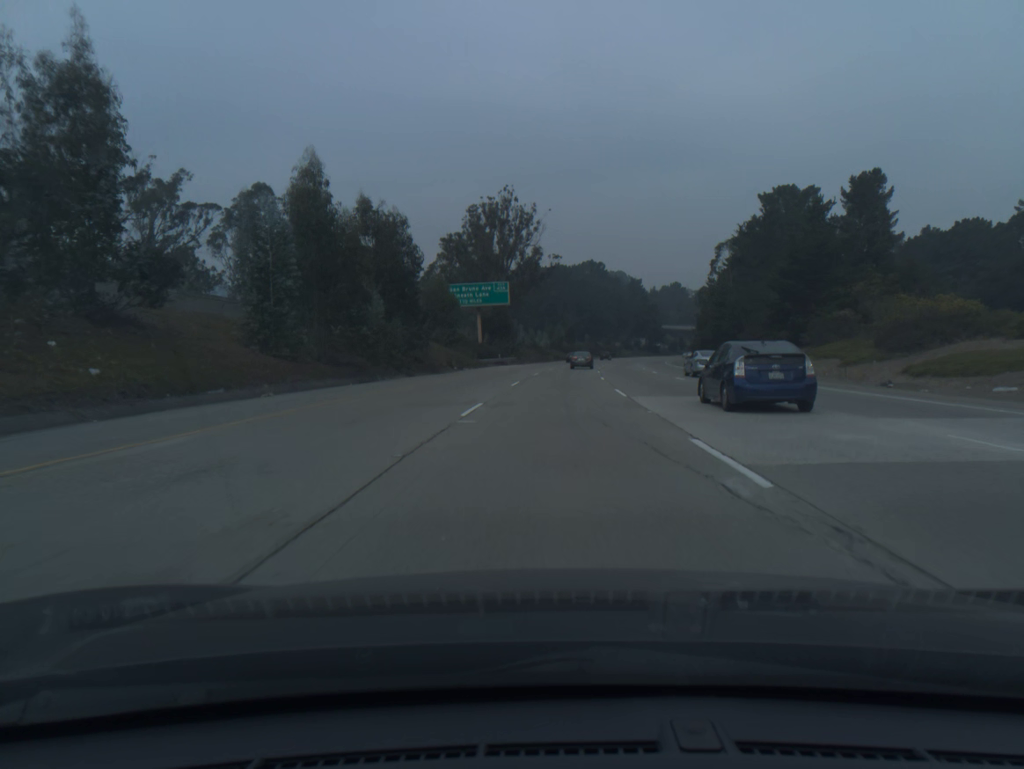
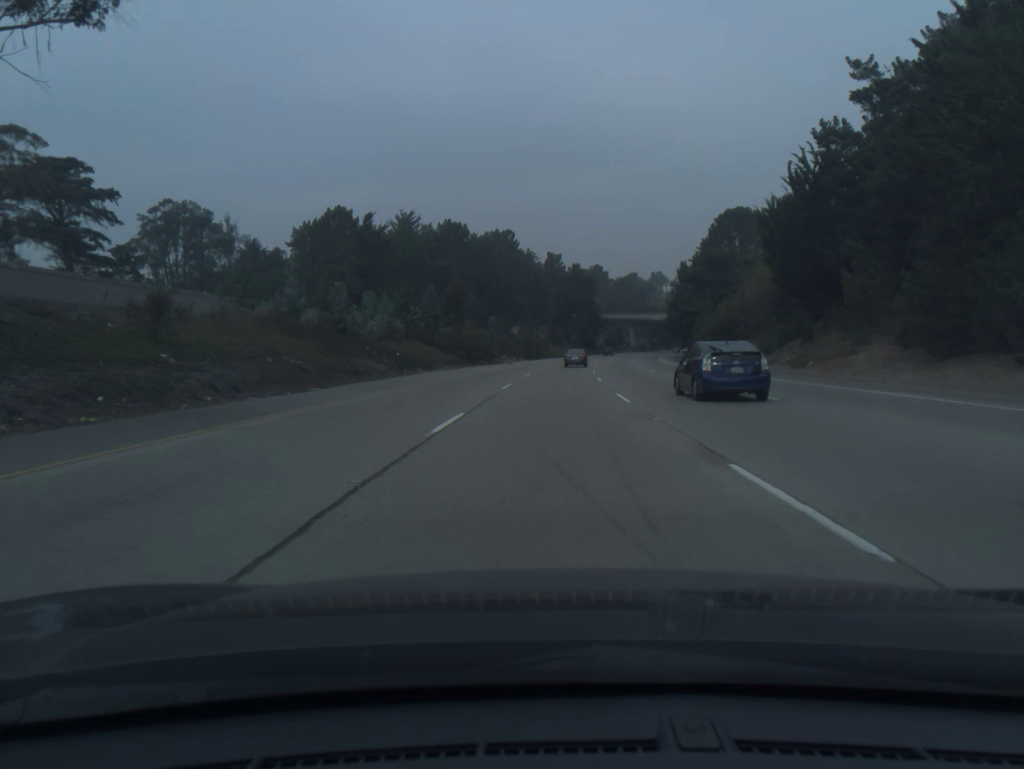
(+5.2, +90.4) m; +7°
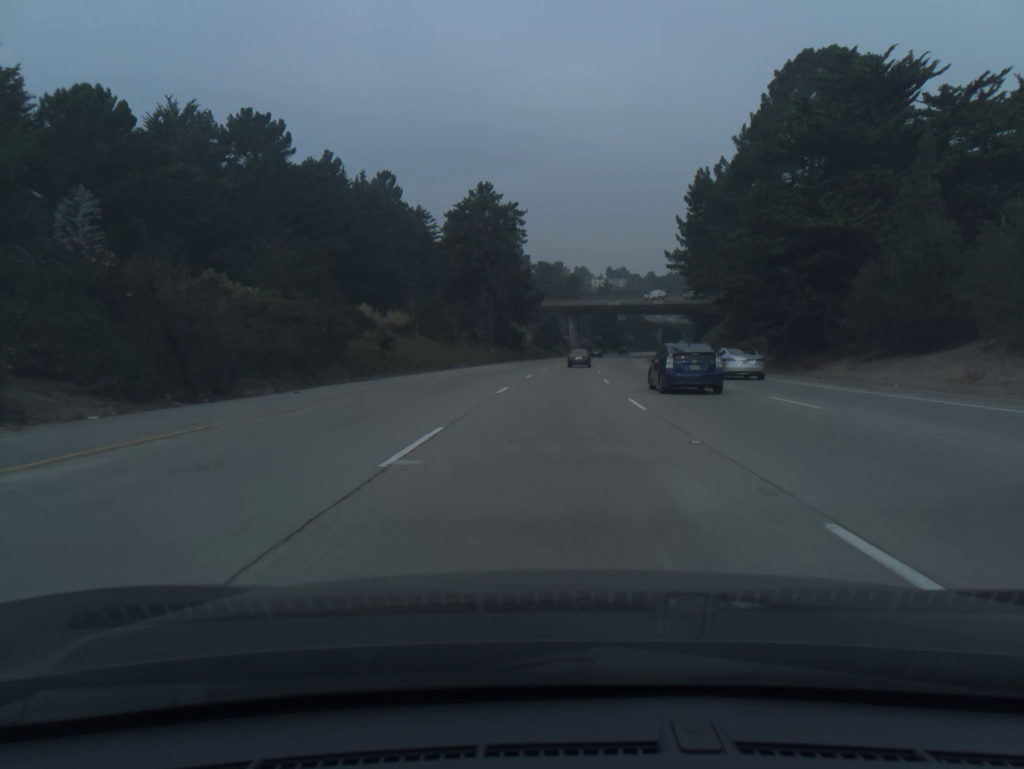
(+4.6, +90.5) m; +6°
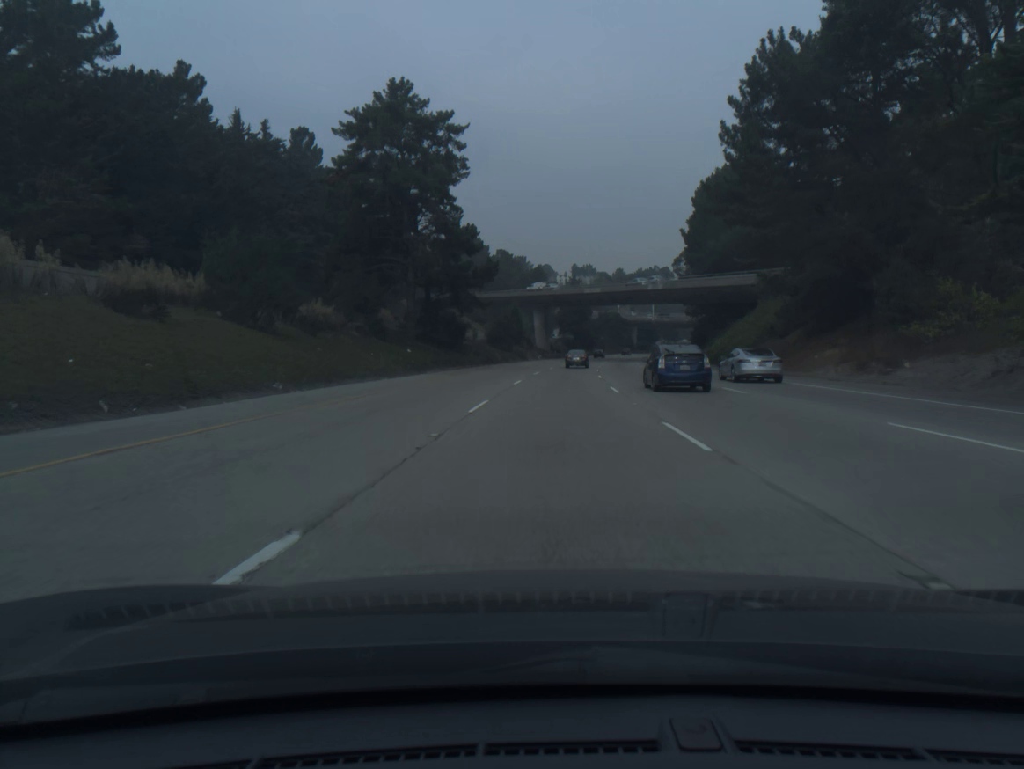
(+0.8, +36.2) m; +3°
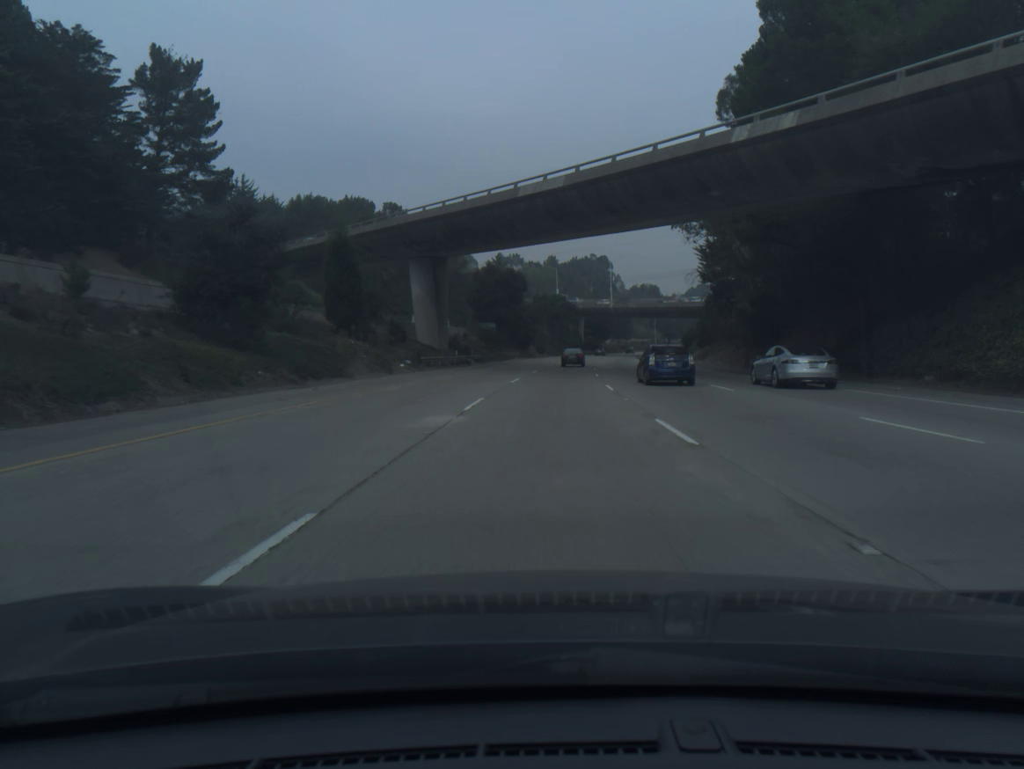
(+3.3, +72.4) m; +5°
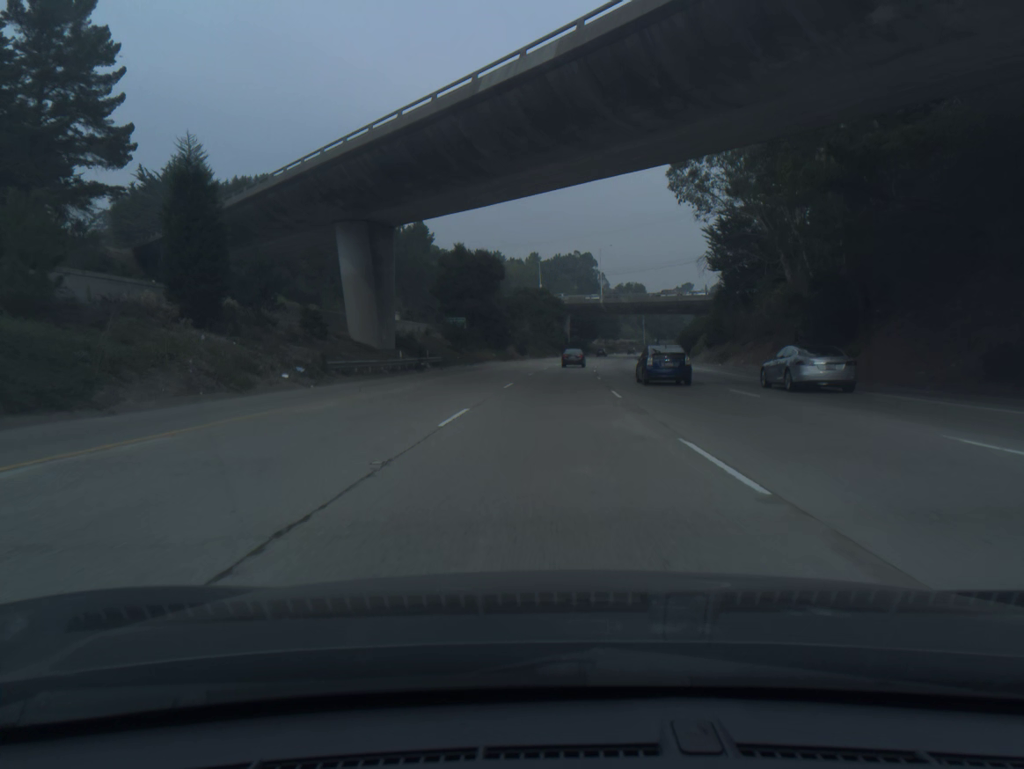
(+0.2, +18.1) m; +1°
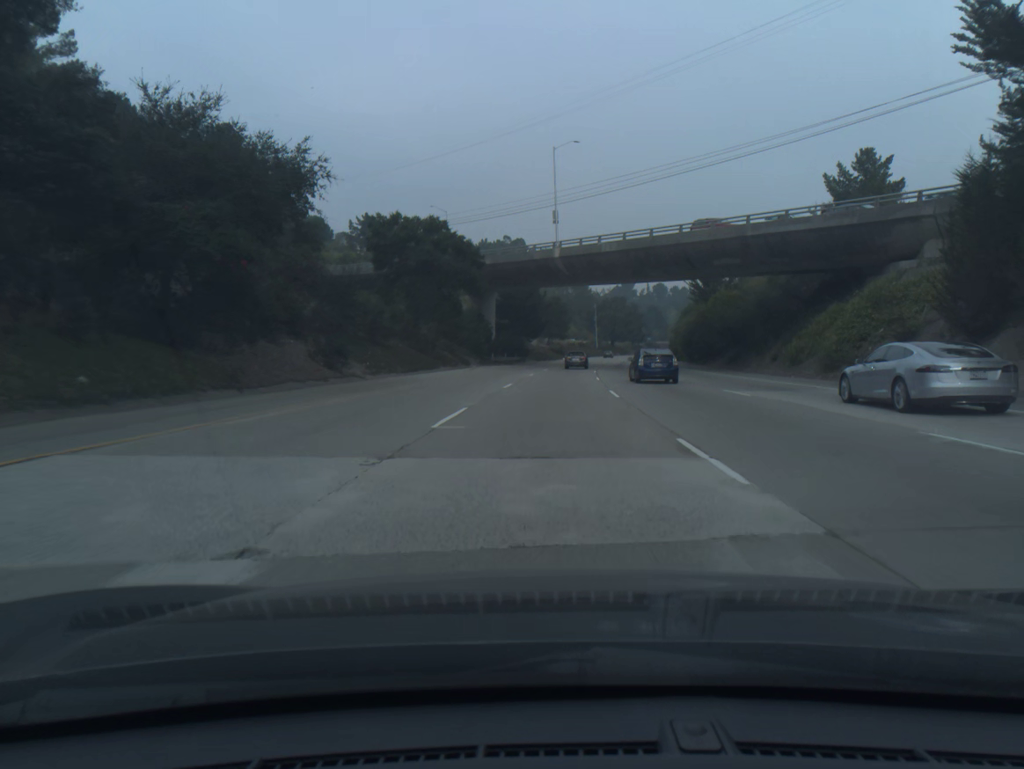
(+3.1, +72.6) m; +5°
